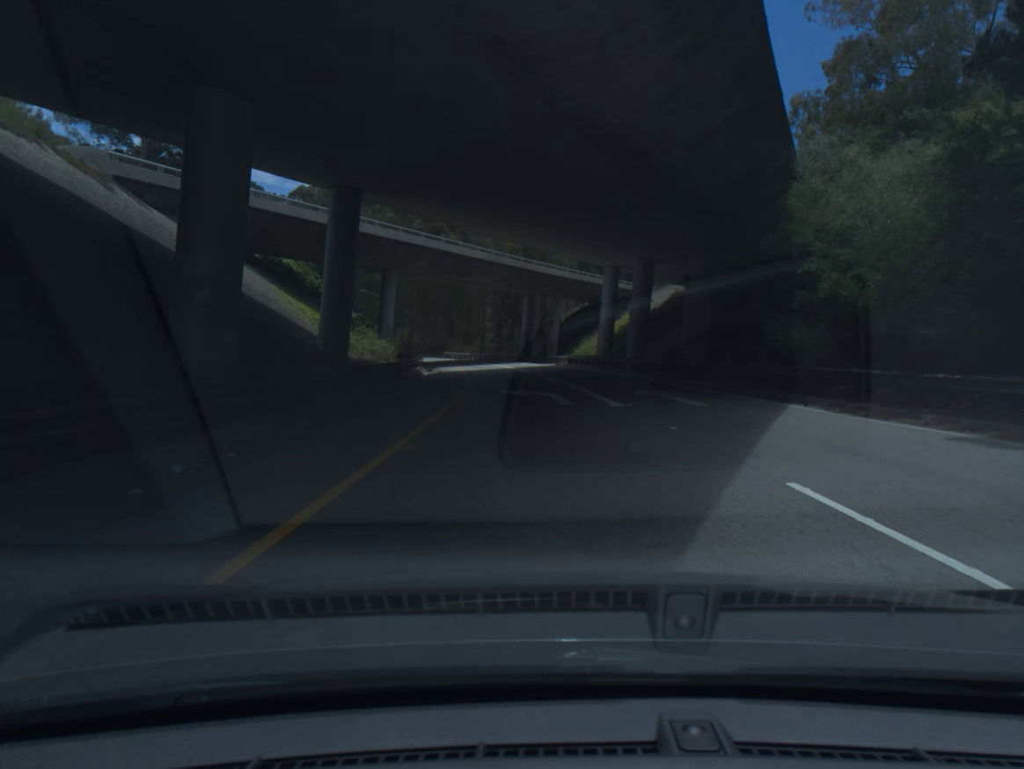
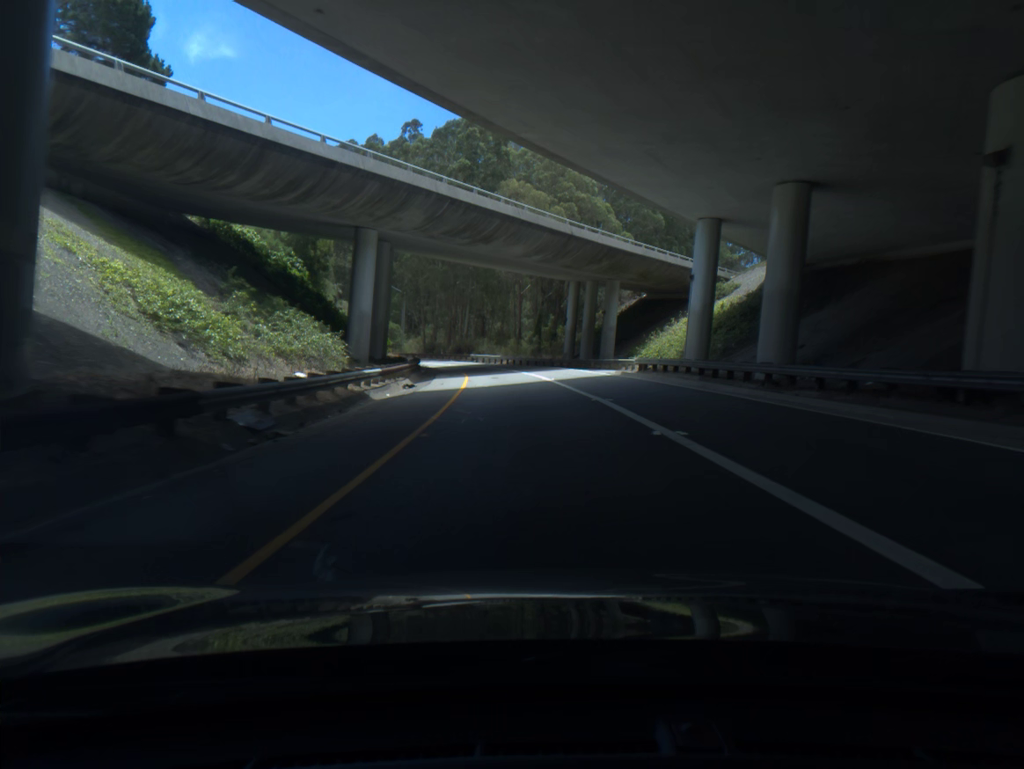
(-0.5, +22.6) m; -3°
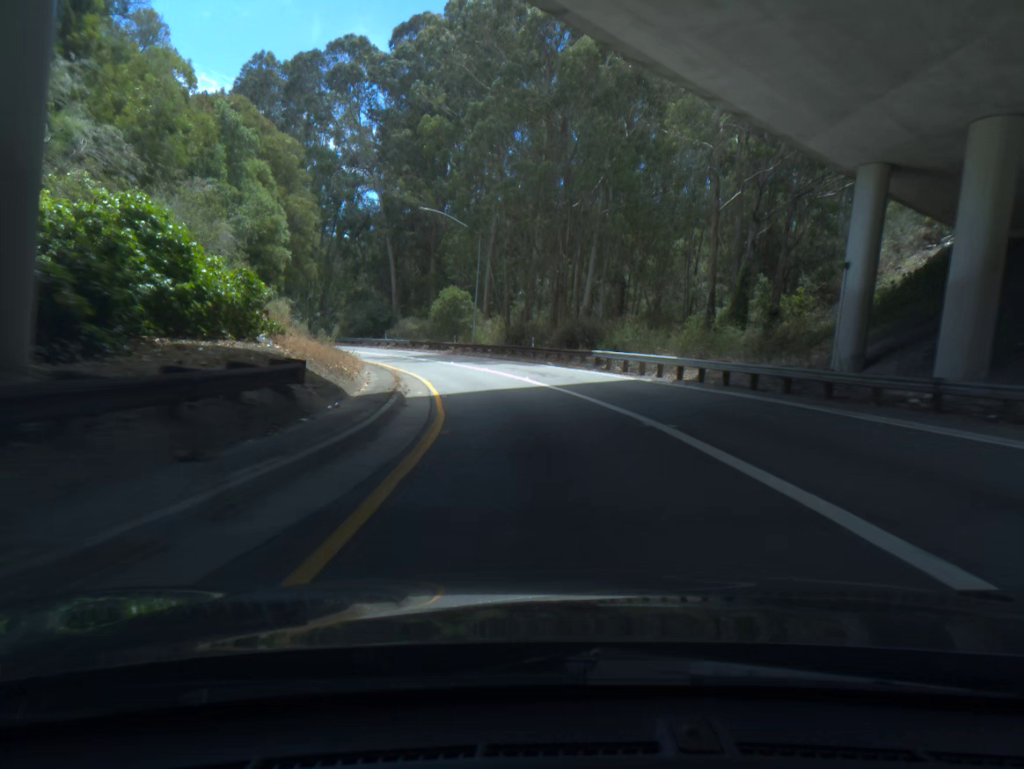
(-4.2, +54.7) m; -10°
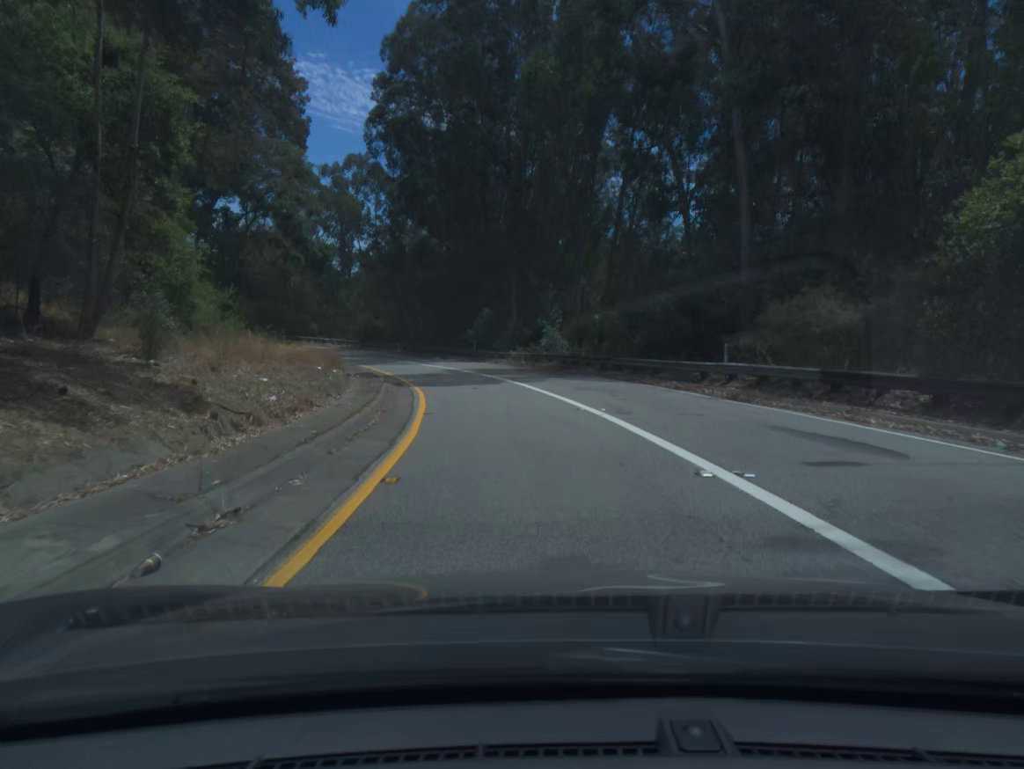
(-9.8, +50.2) m; -24°
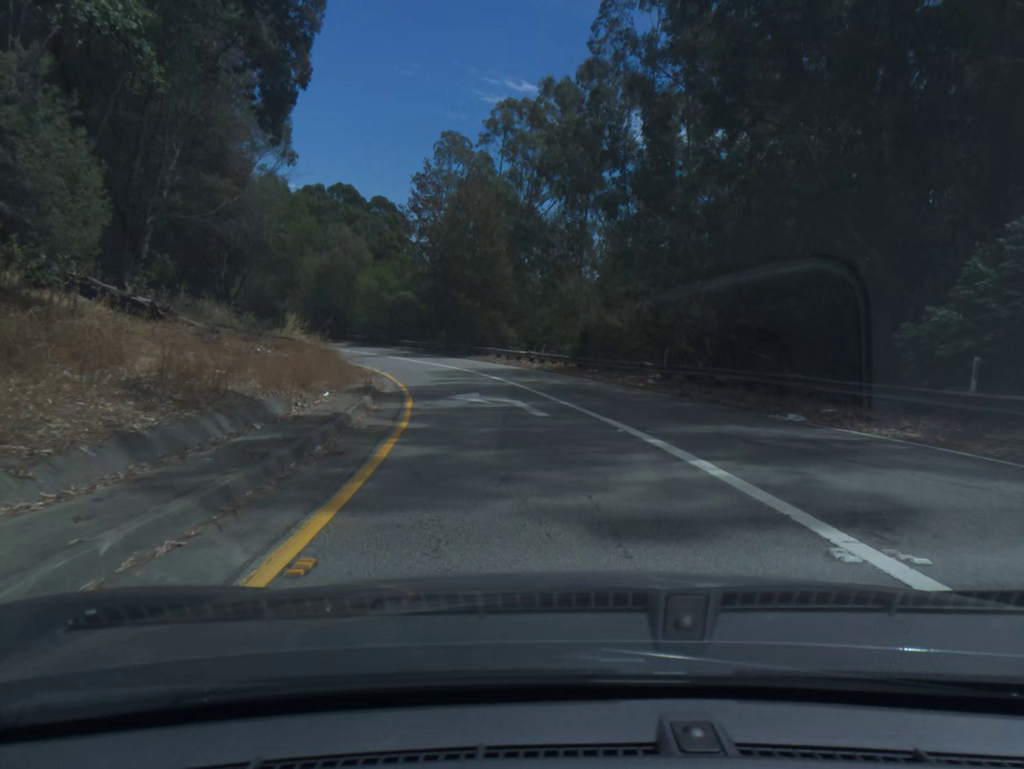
(-6.6, +40.3) m; -18°
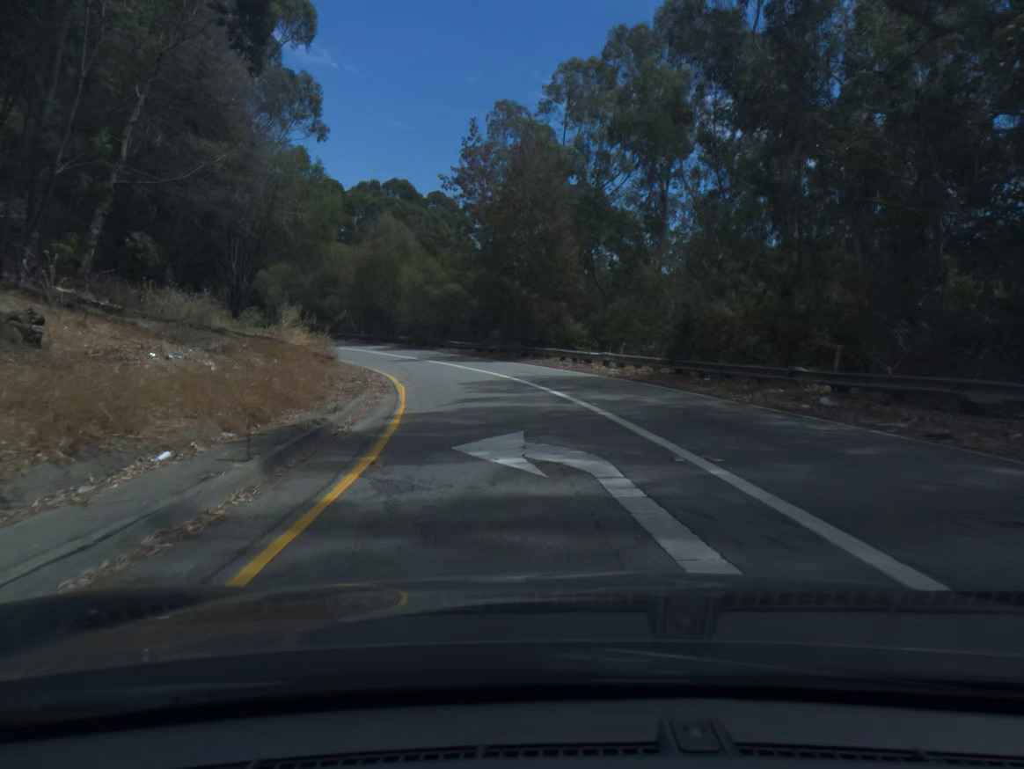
(-0.4, +10.4) m; -5°
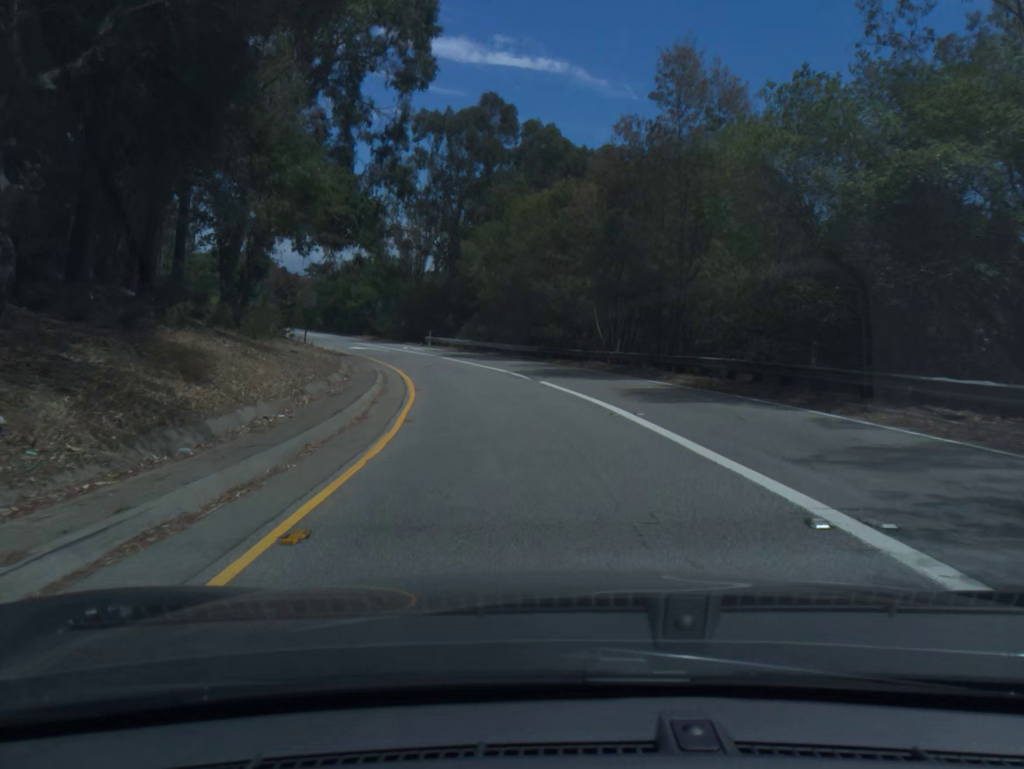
(-7.4, +41.0) m; -21°
